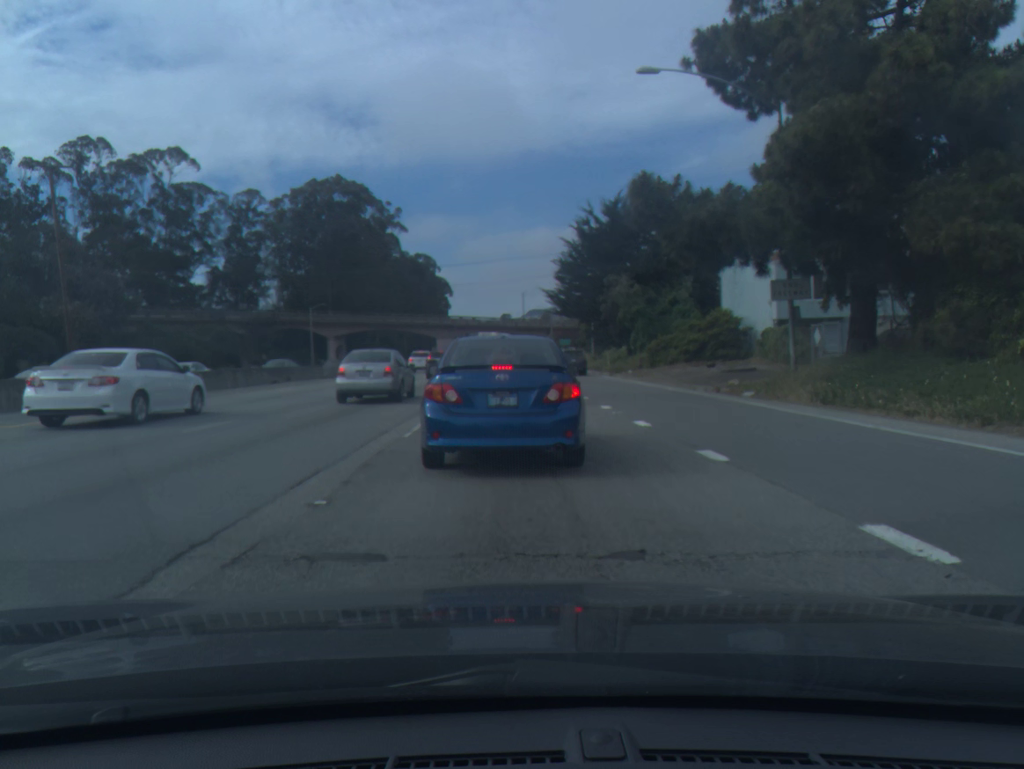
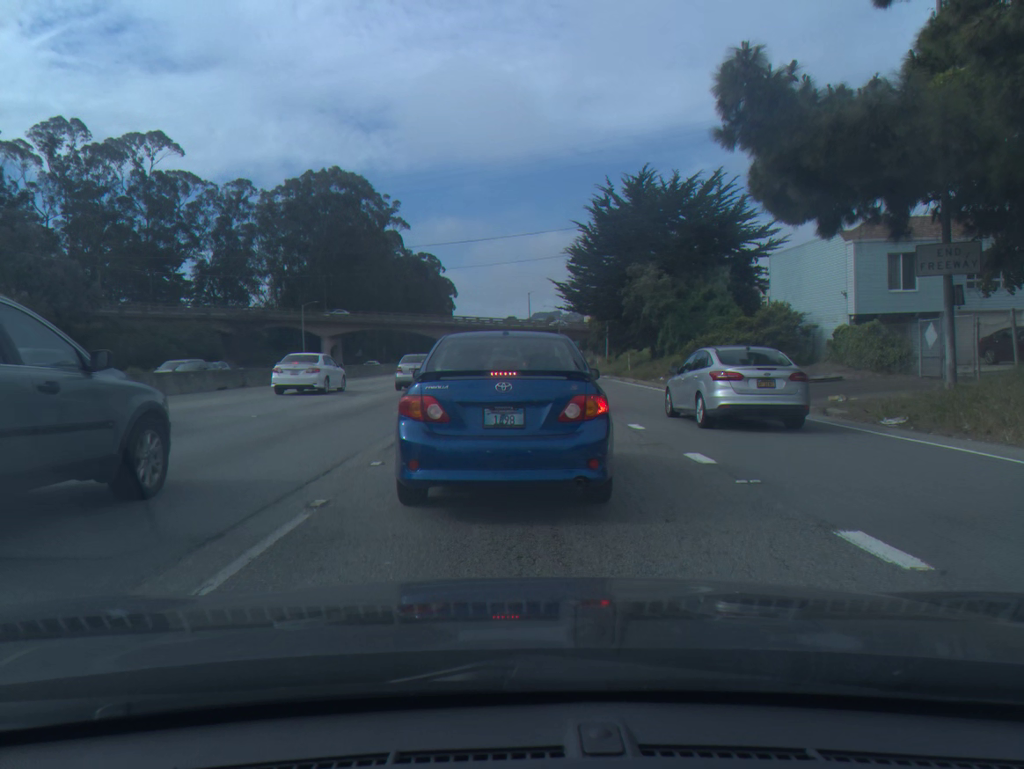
(0.0, +9.2) m; 0°
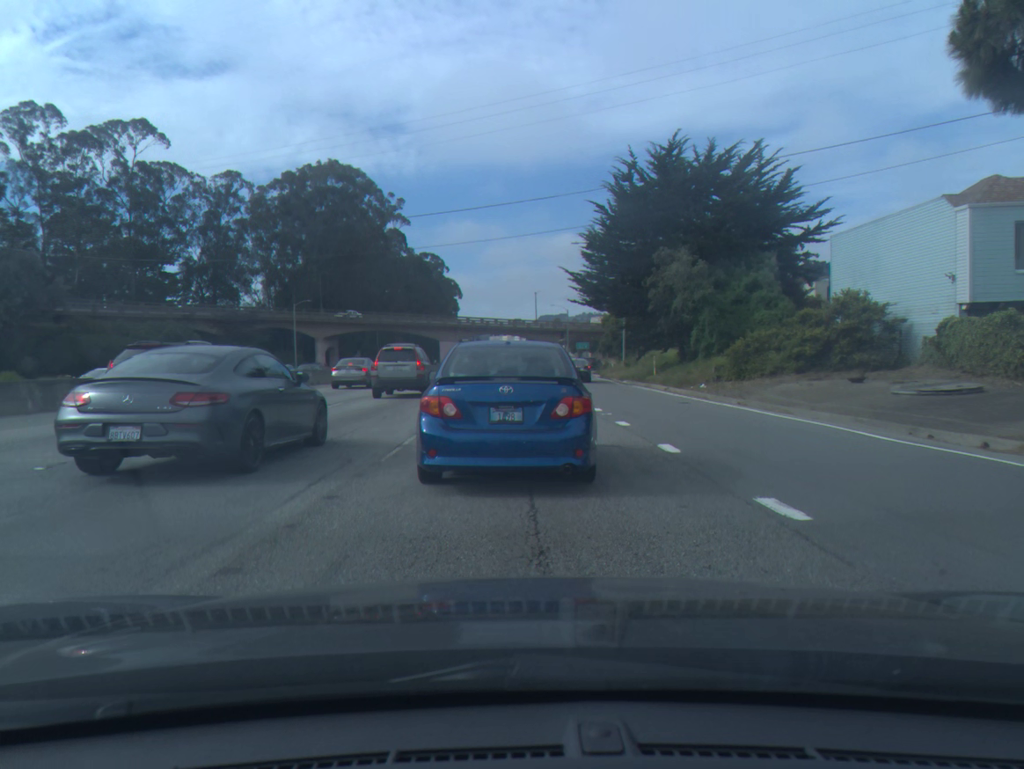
(0.0, +7.6) m; -1°
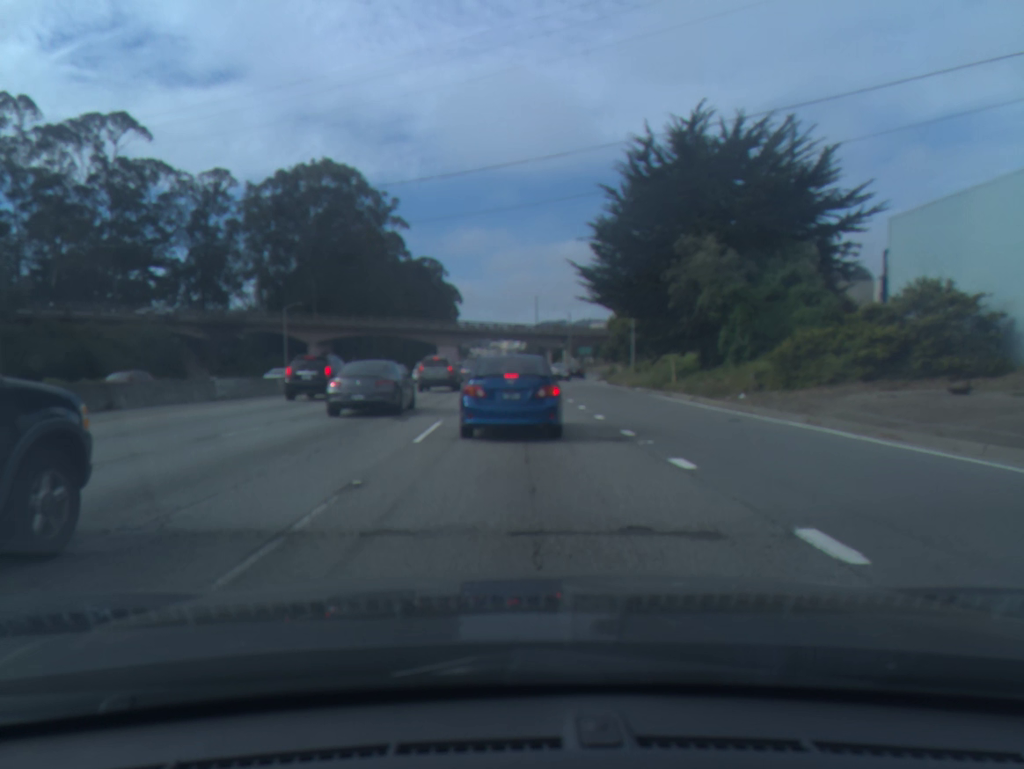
(0.0, +5.6) m; 0°
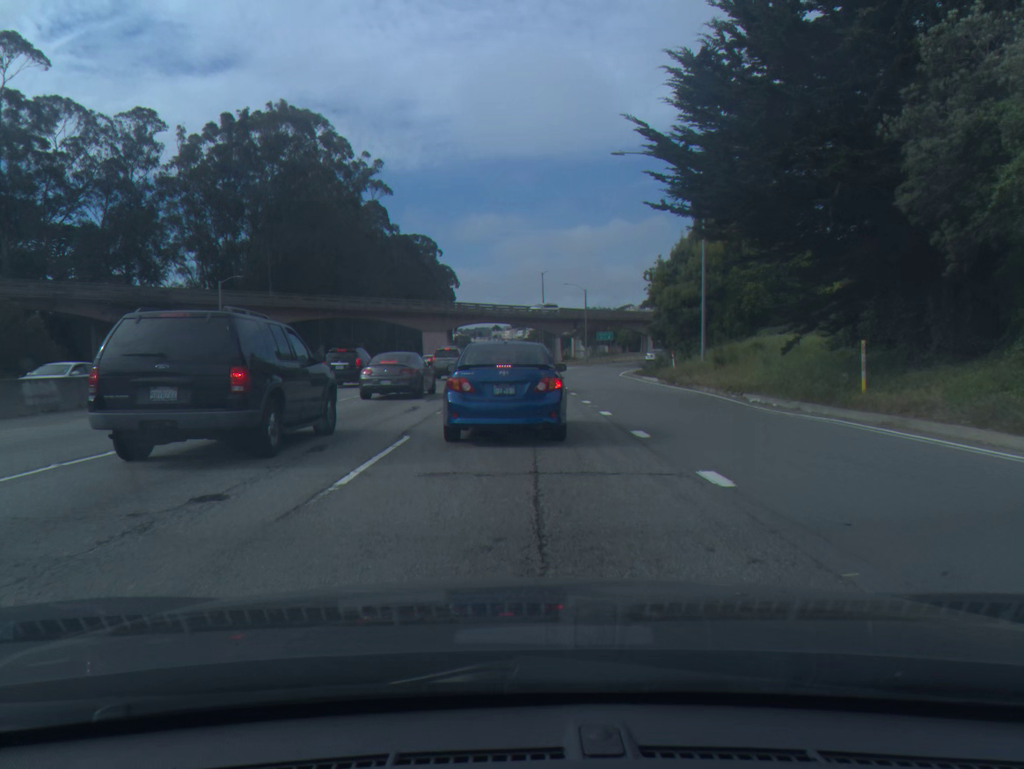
(+0.1, +20.0) m; 0°
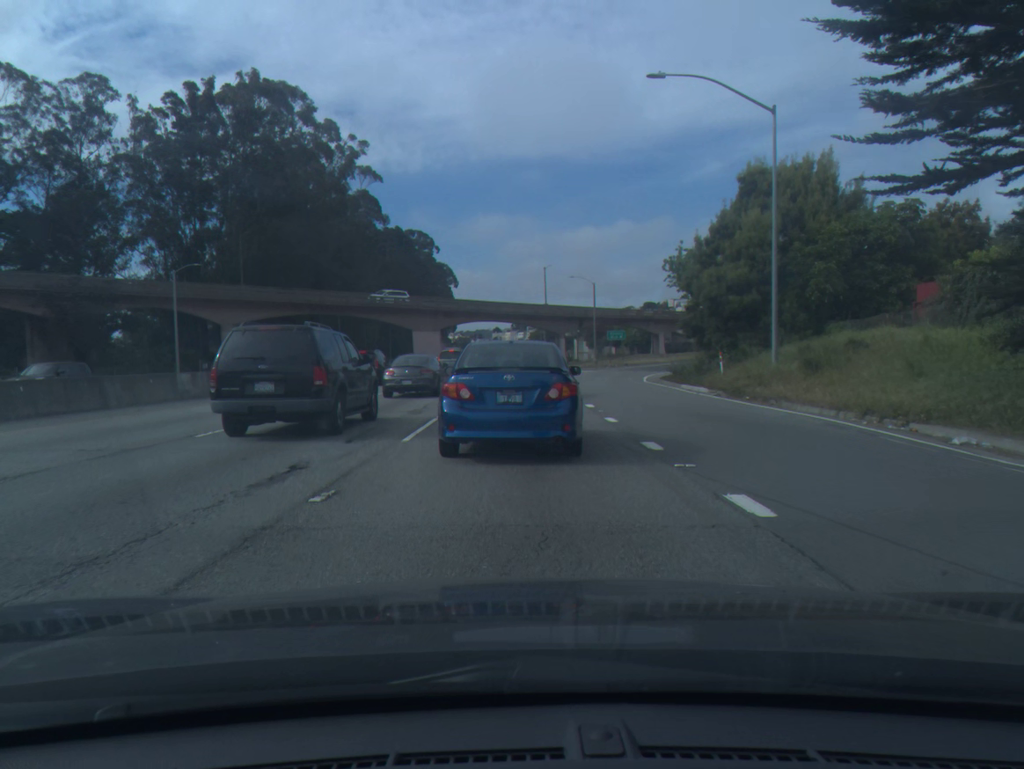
(0.0, +10.4) m; 0°
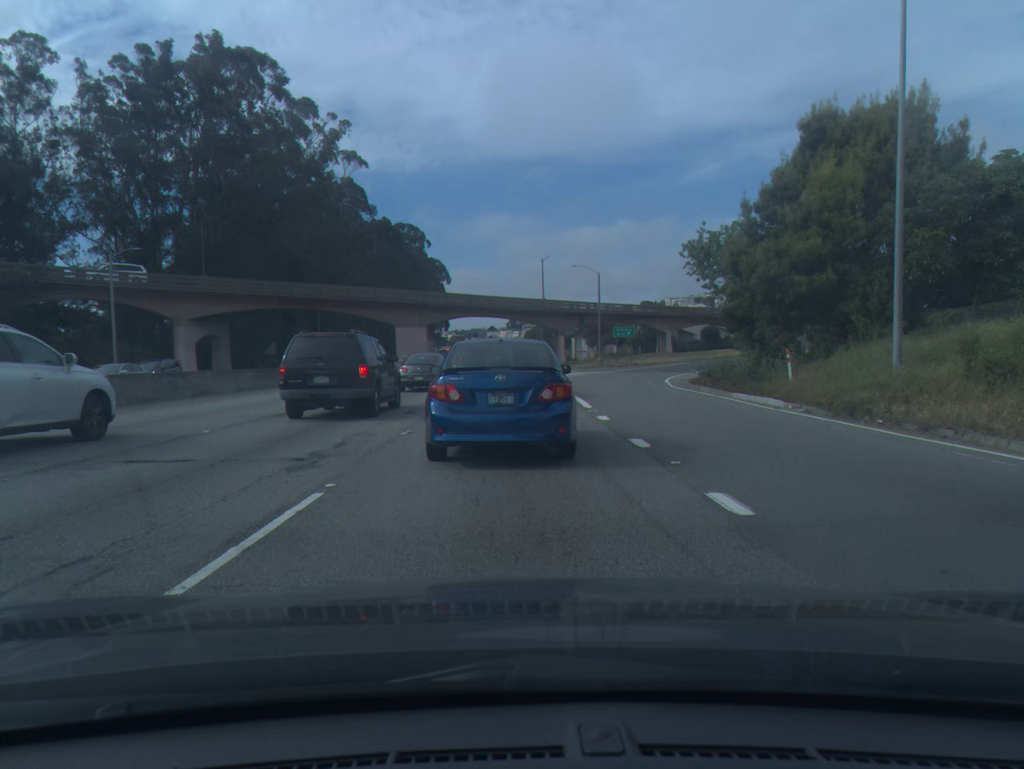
(0.0, +9.0) m; 0°
